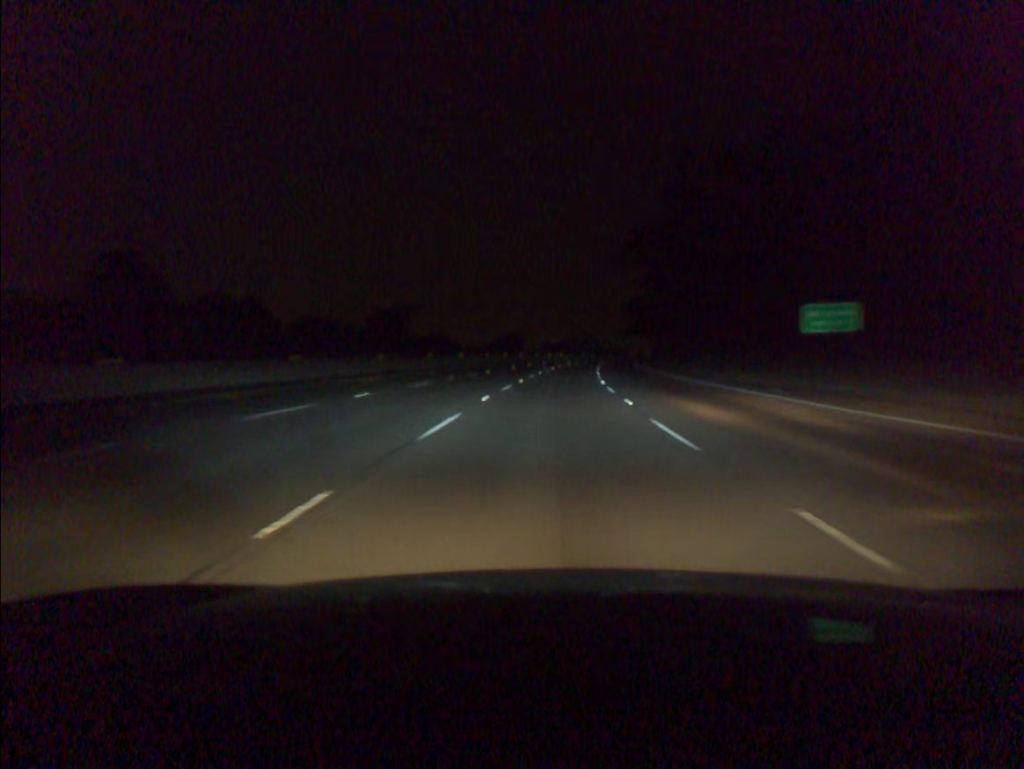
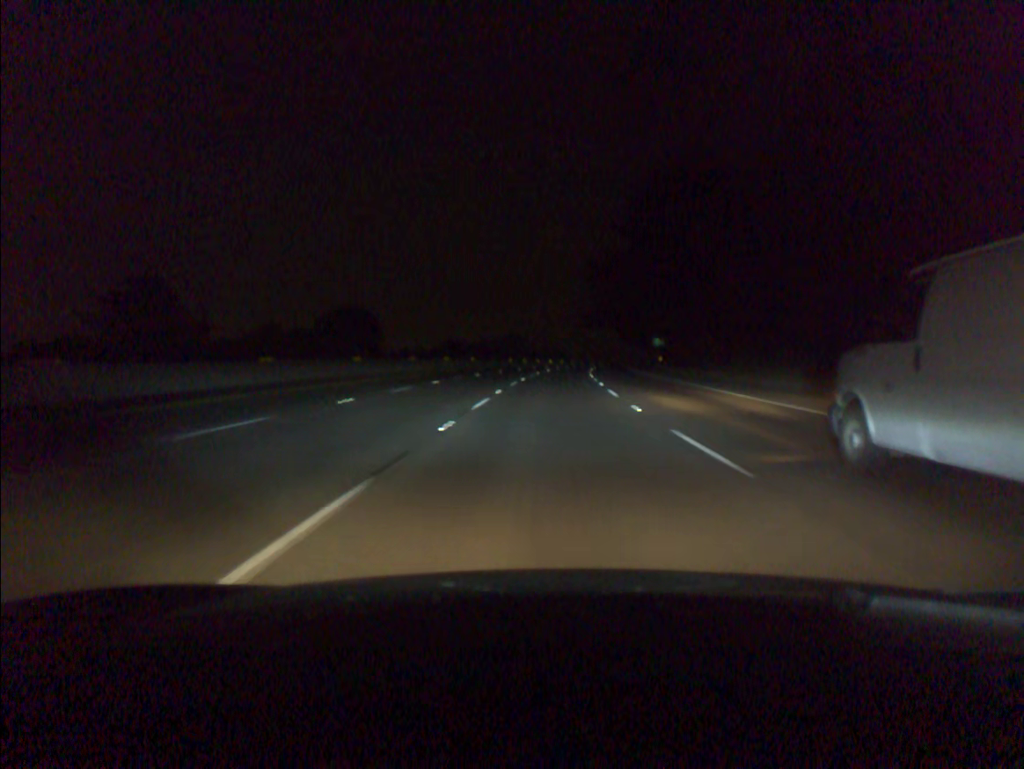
(+3.4, +75.2) m; +5°
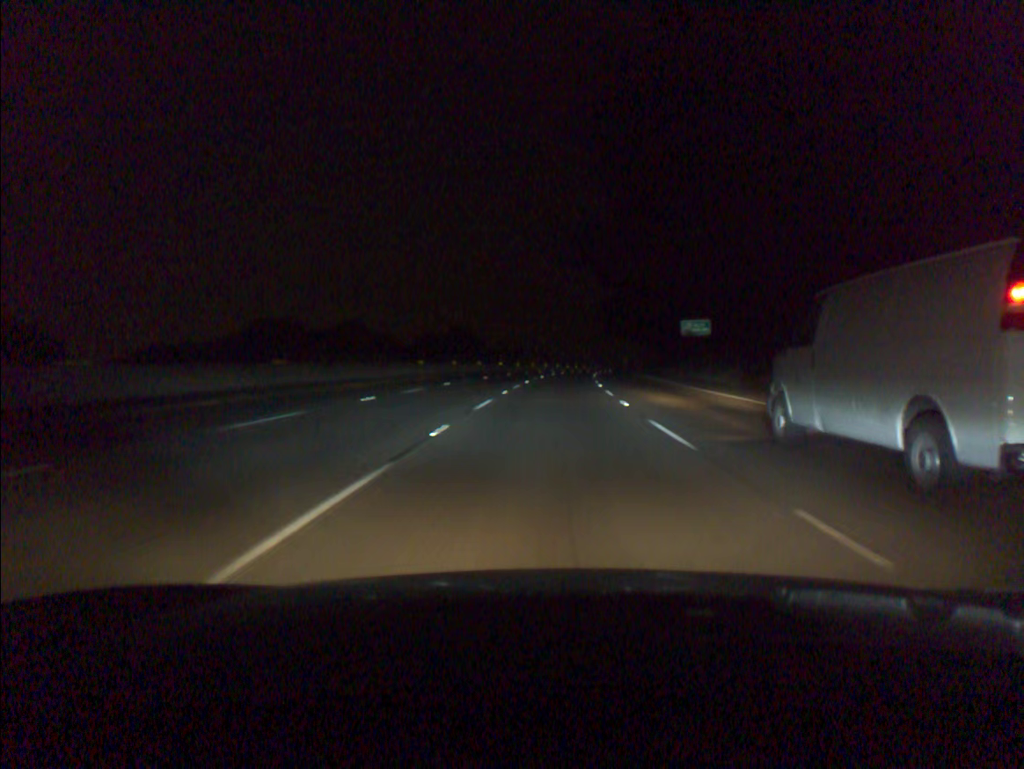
(+1.6, +56.2) m; +3°
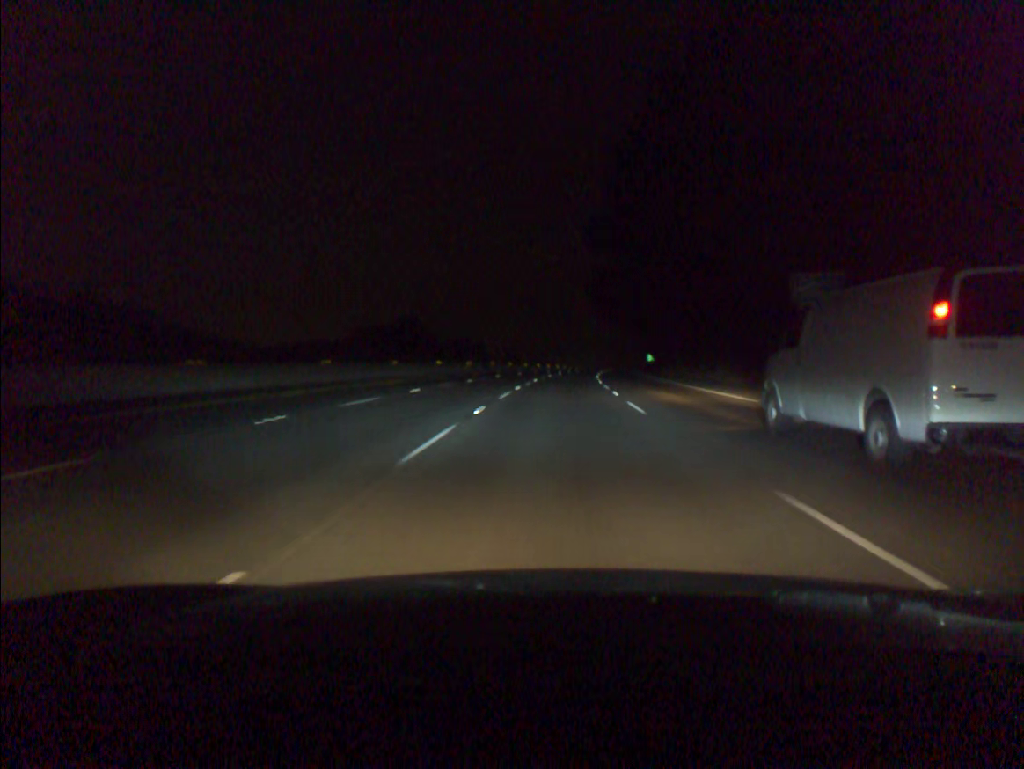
(+0.7, +37.5) m; +2°
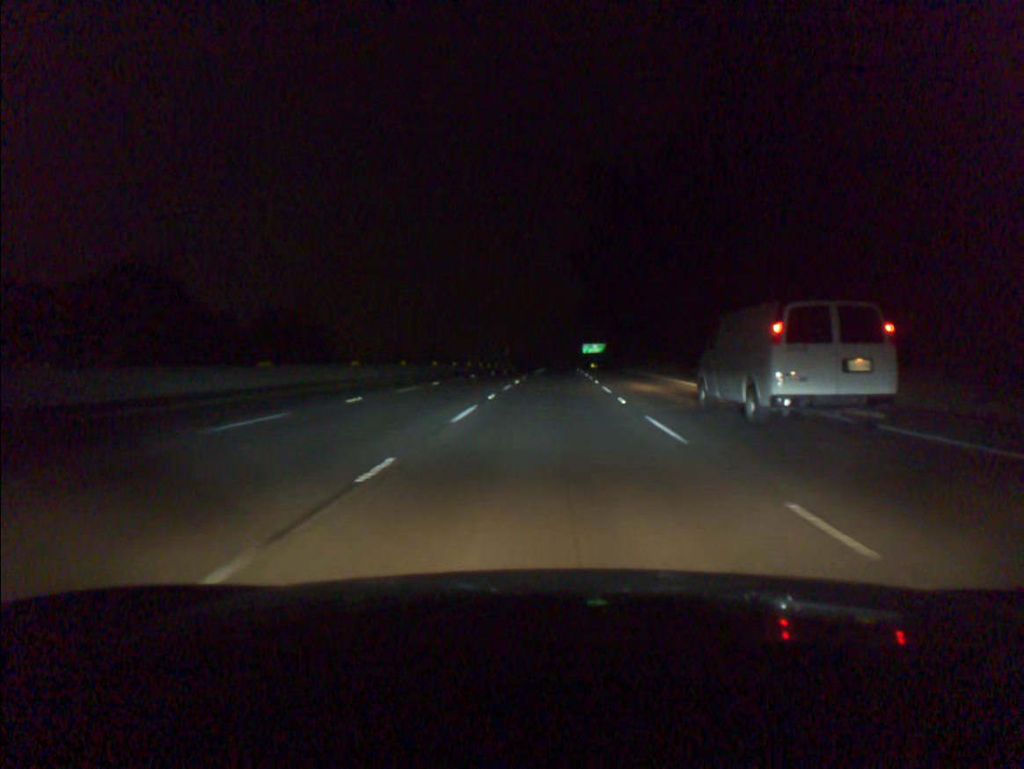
(+5.7, +93.8) m; +7°
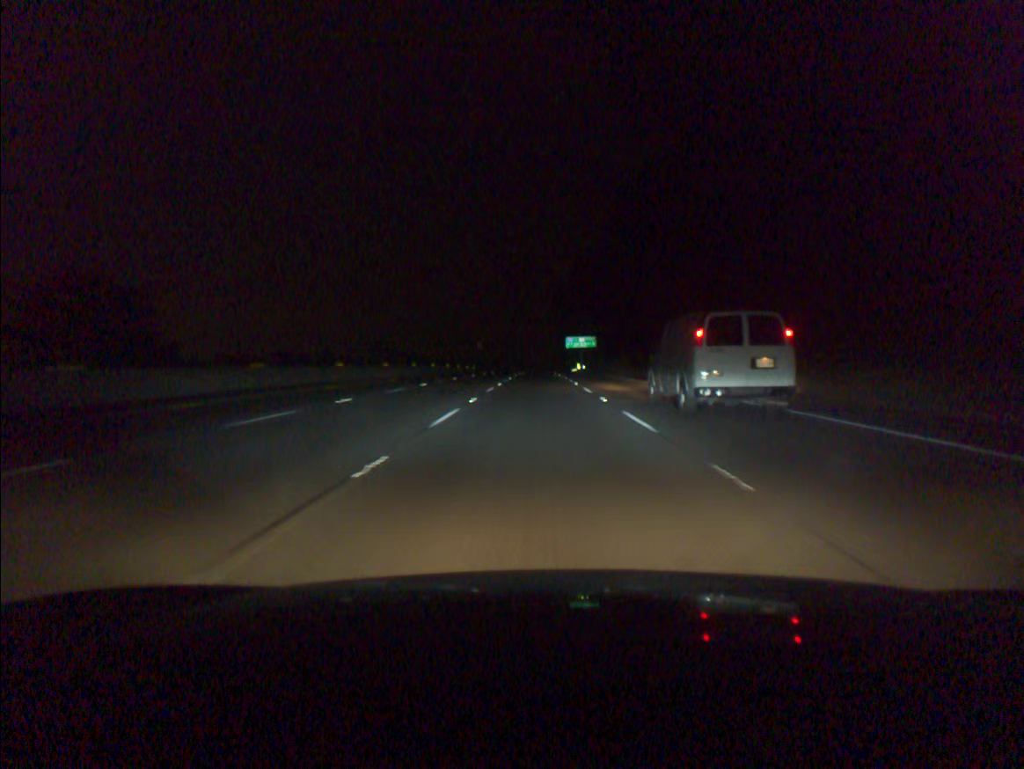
(+1.2, +56.6) m; +2°
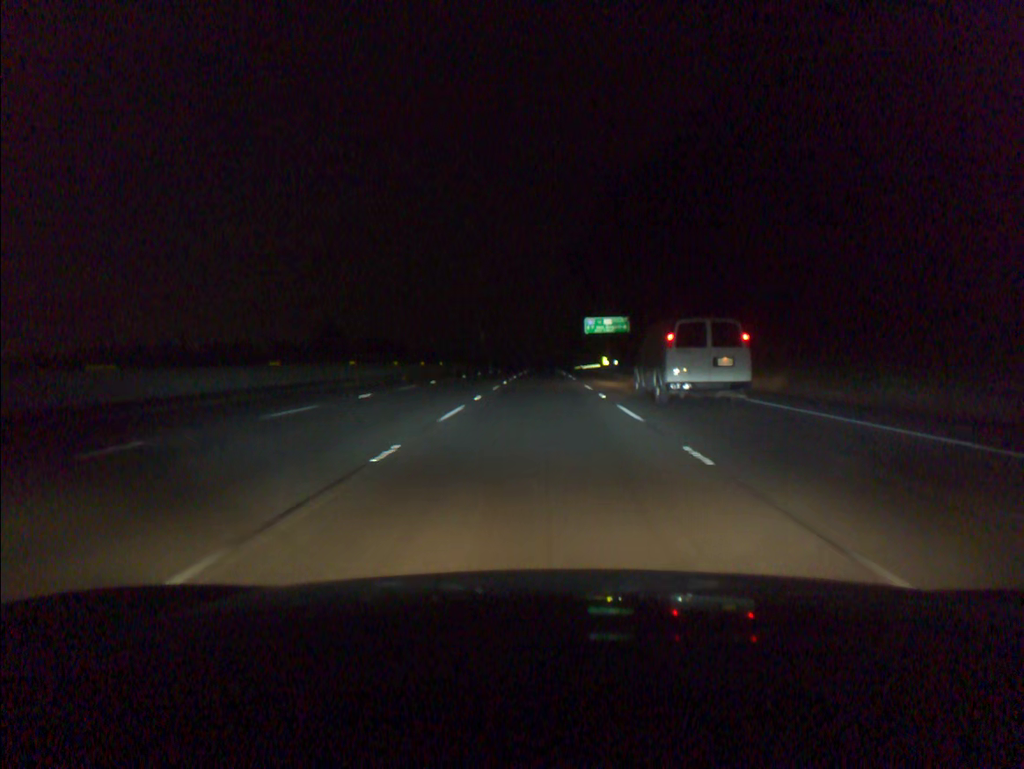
(-0.2, +56.7) m; 0°
